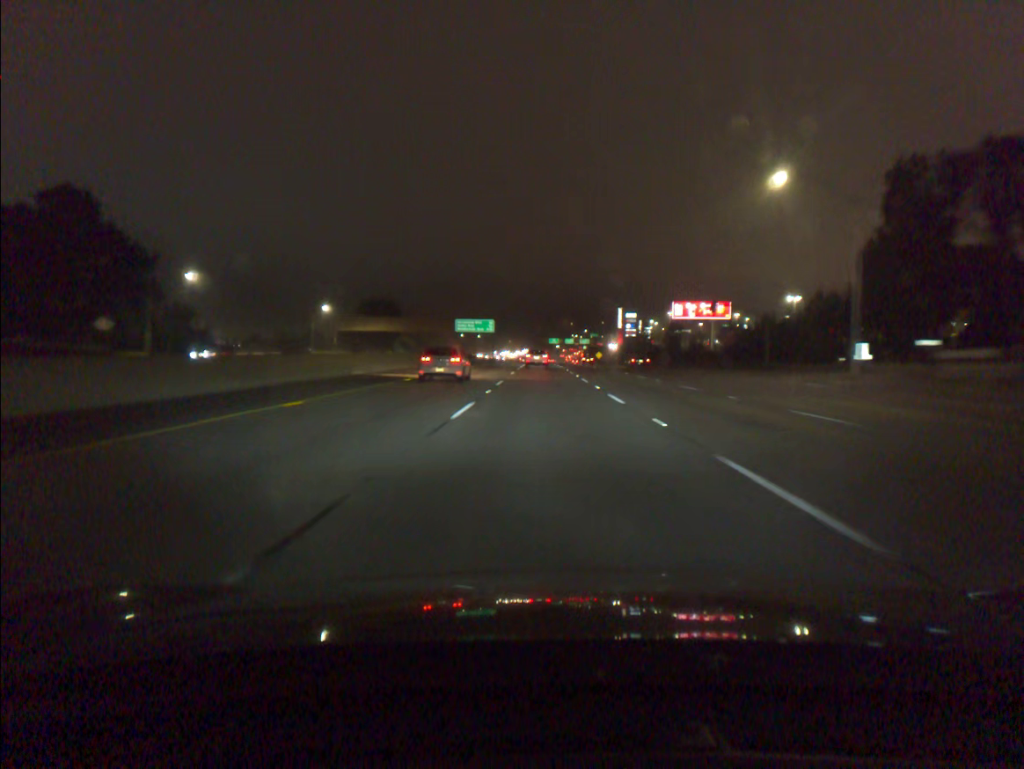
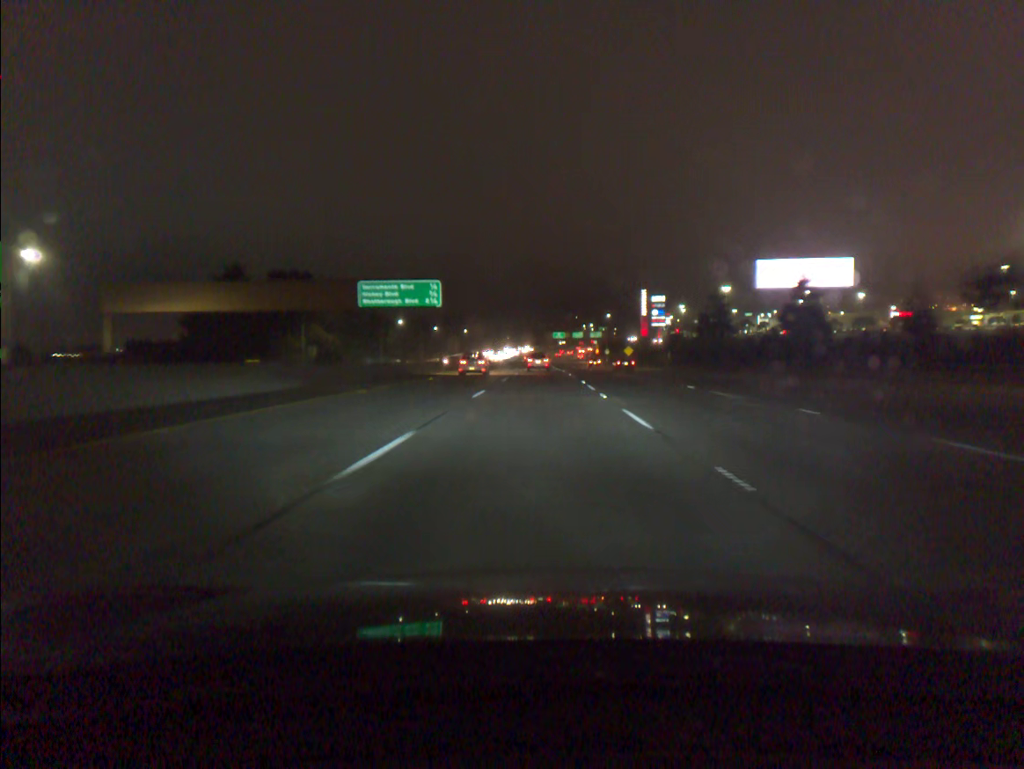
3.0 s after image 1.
(+0.3, +79.9) m; 0°
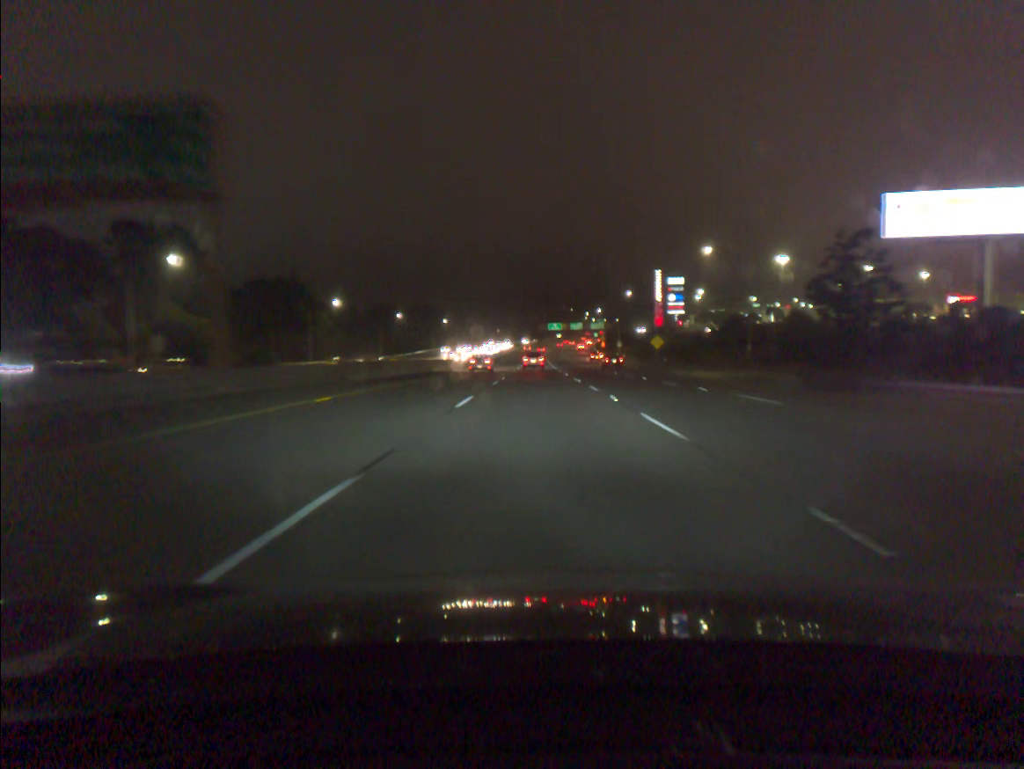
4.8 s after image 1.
(+0.1, +48.7) m; 0°
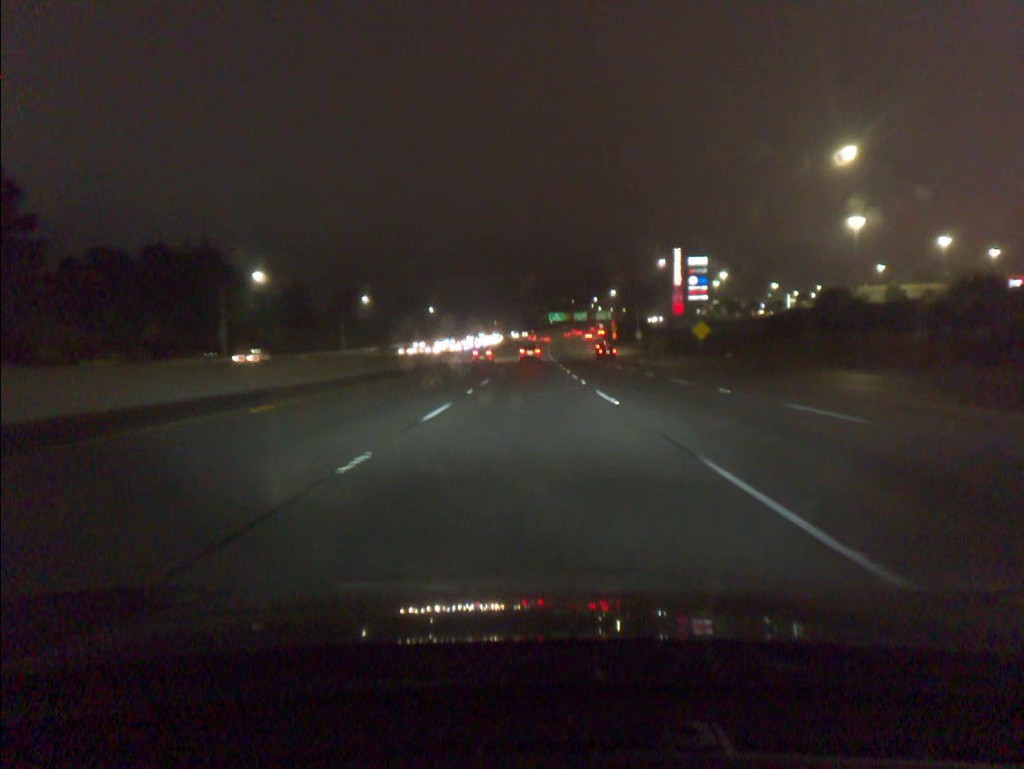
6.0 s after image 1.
(+0.1, +33.0) m; 0°
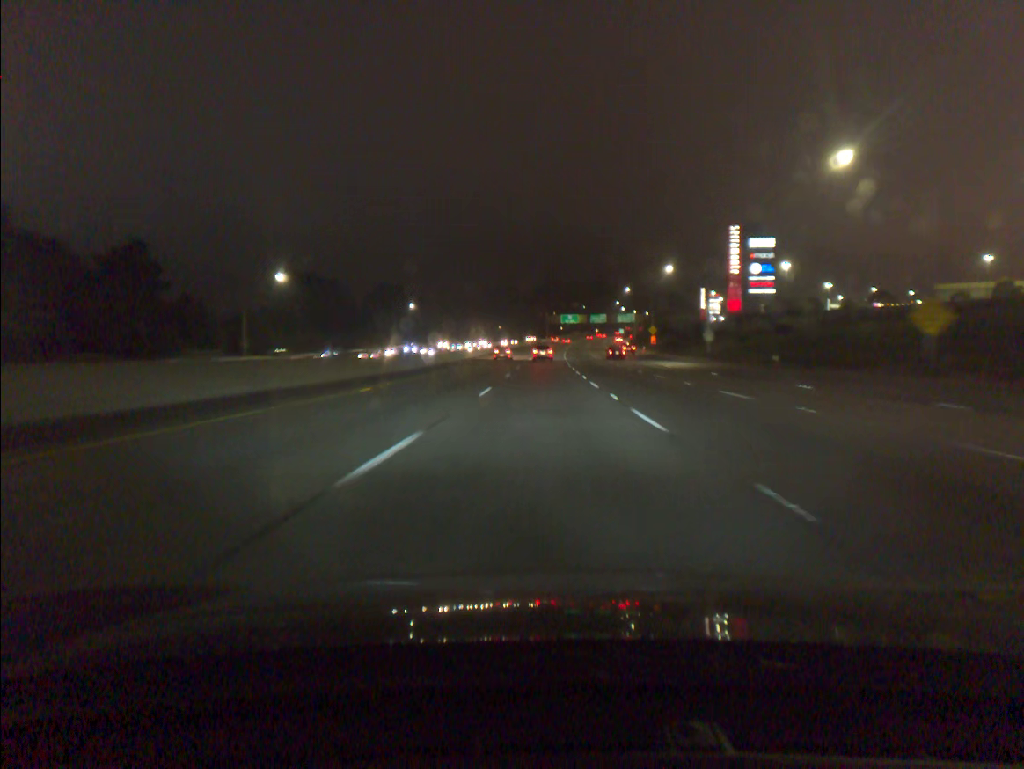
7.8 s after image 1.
(-0.3, +50.4) m; -1°
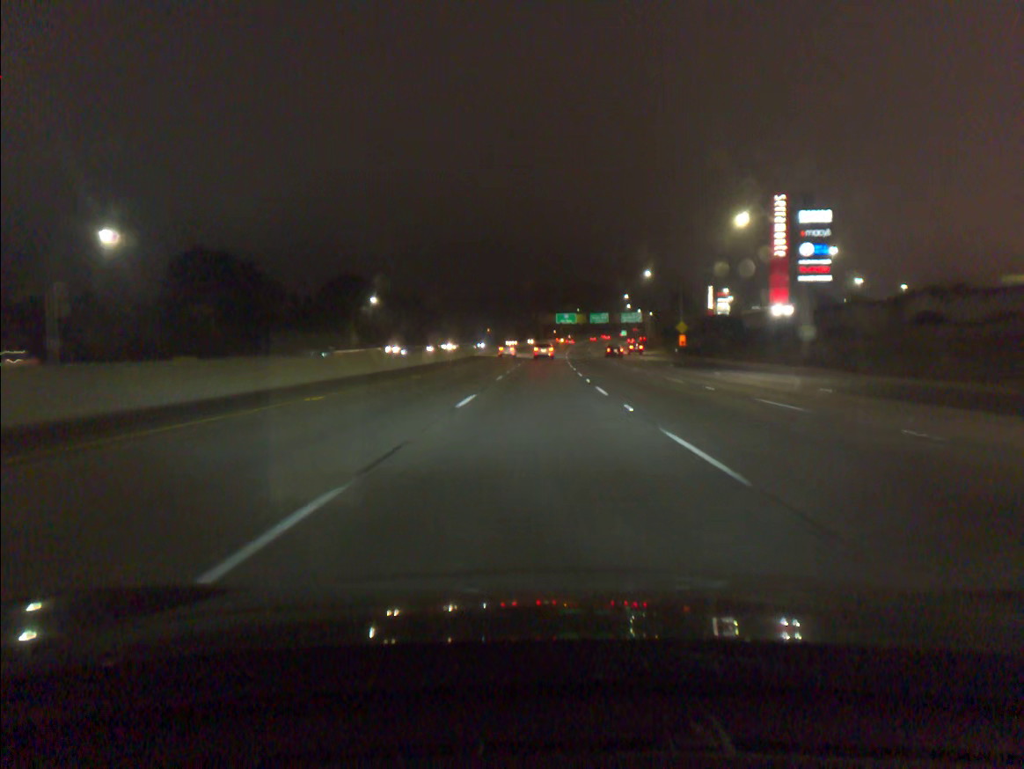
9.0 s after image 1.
(+0.1, +34.0) m; +1°
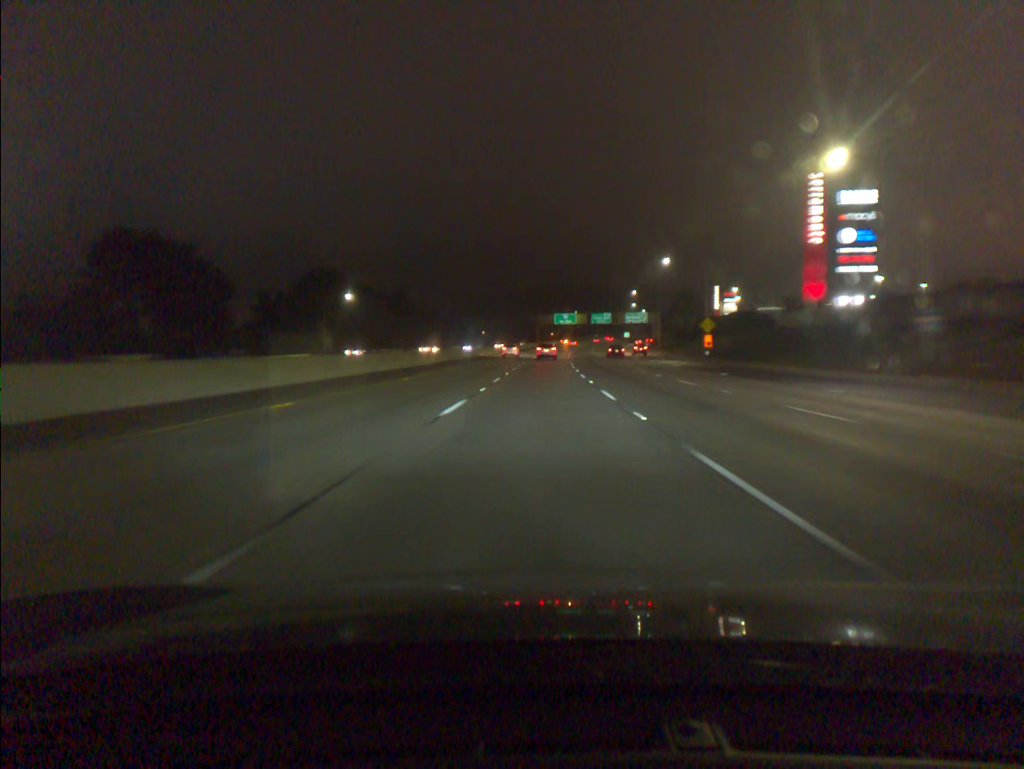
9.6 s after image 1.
(0.0, +17.1) m; 0°
